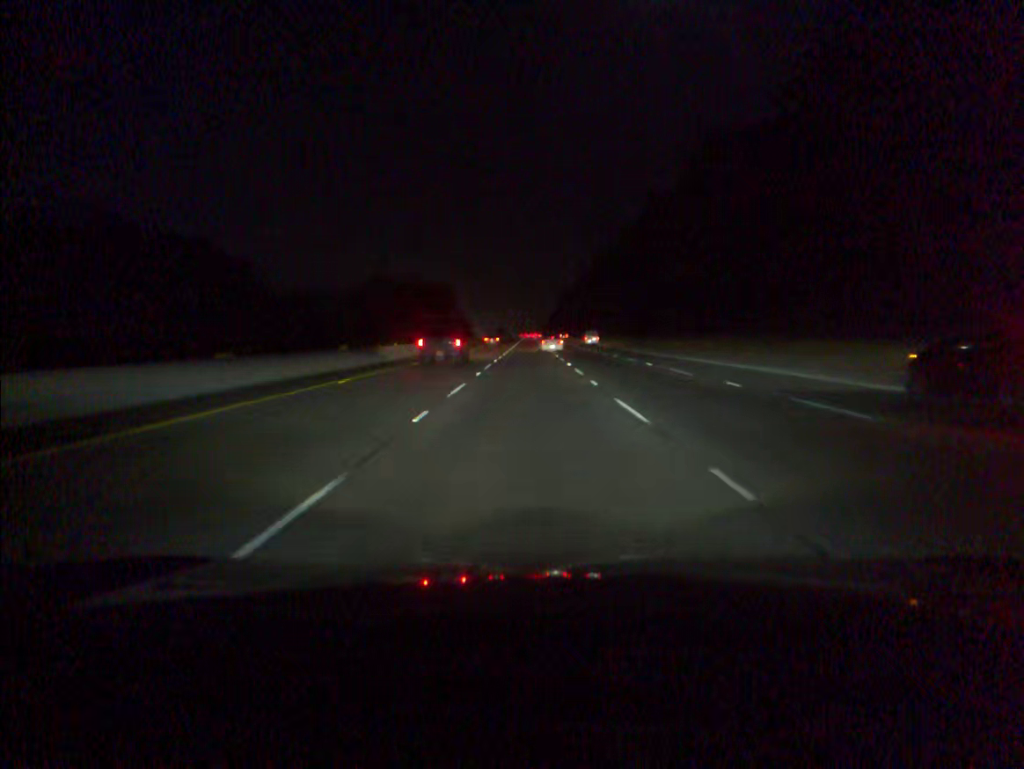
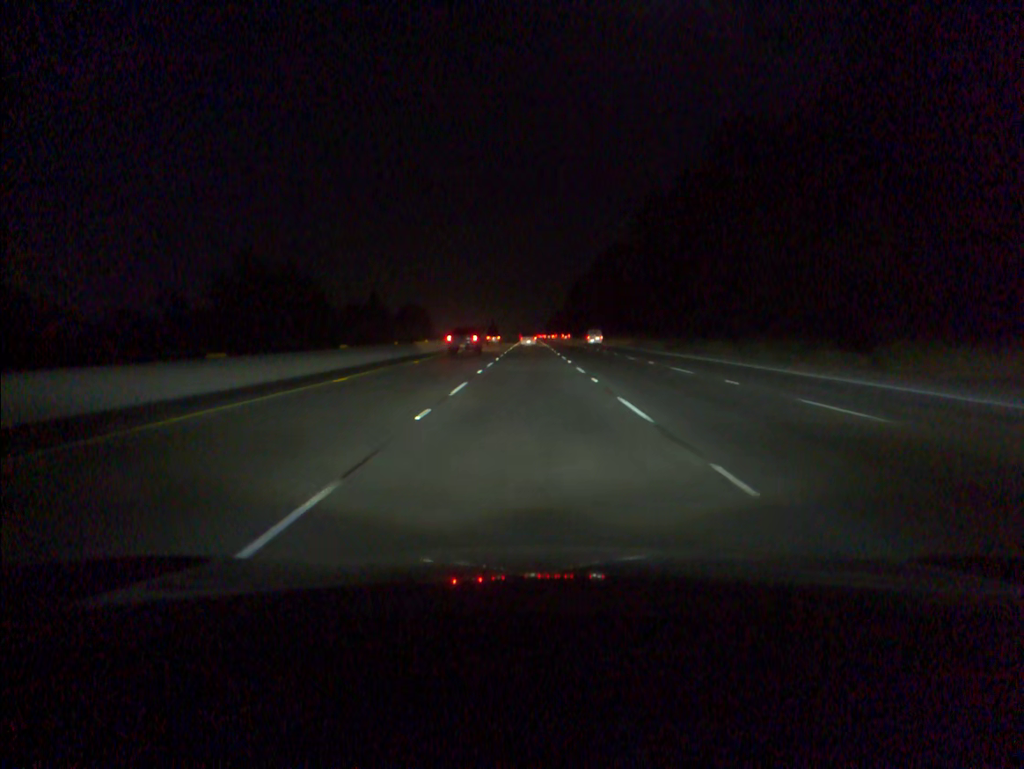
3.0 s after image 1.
(-0.1, +87.8) m; 0°
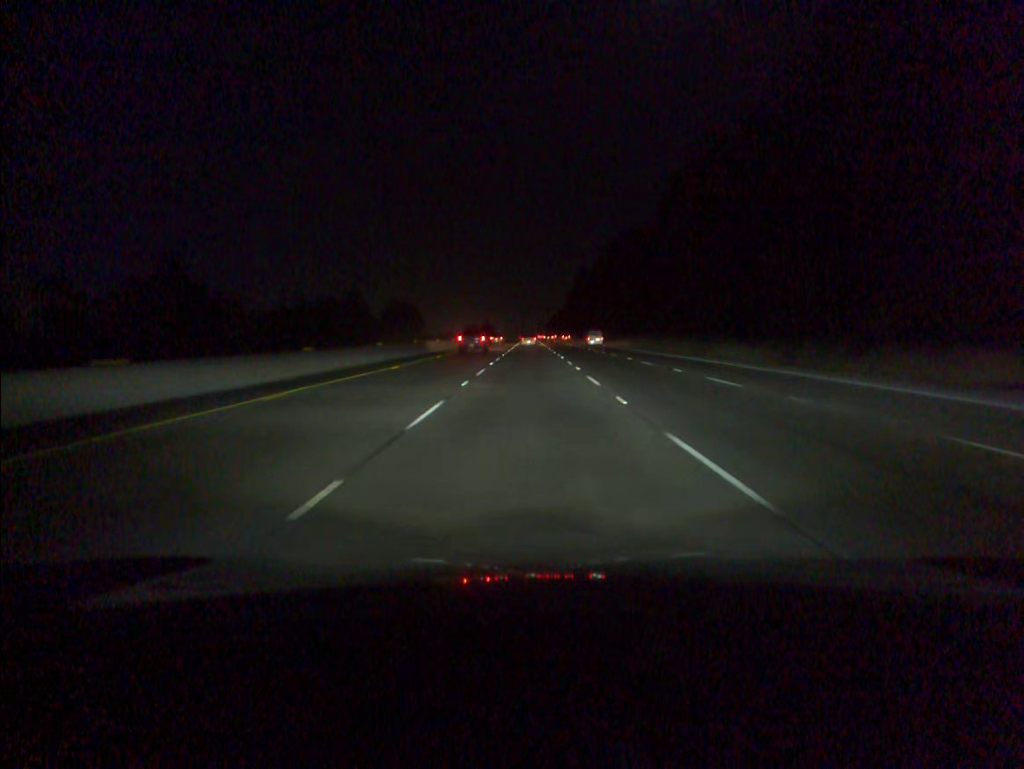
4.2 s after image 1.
(0.0, +35.1) m; 0°
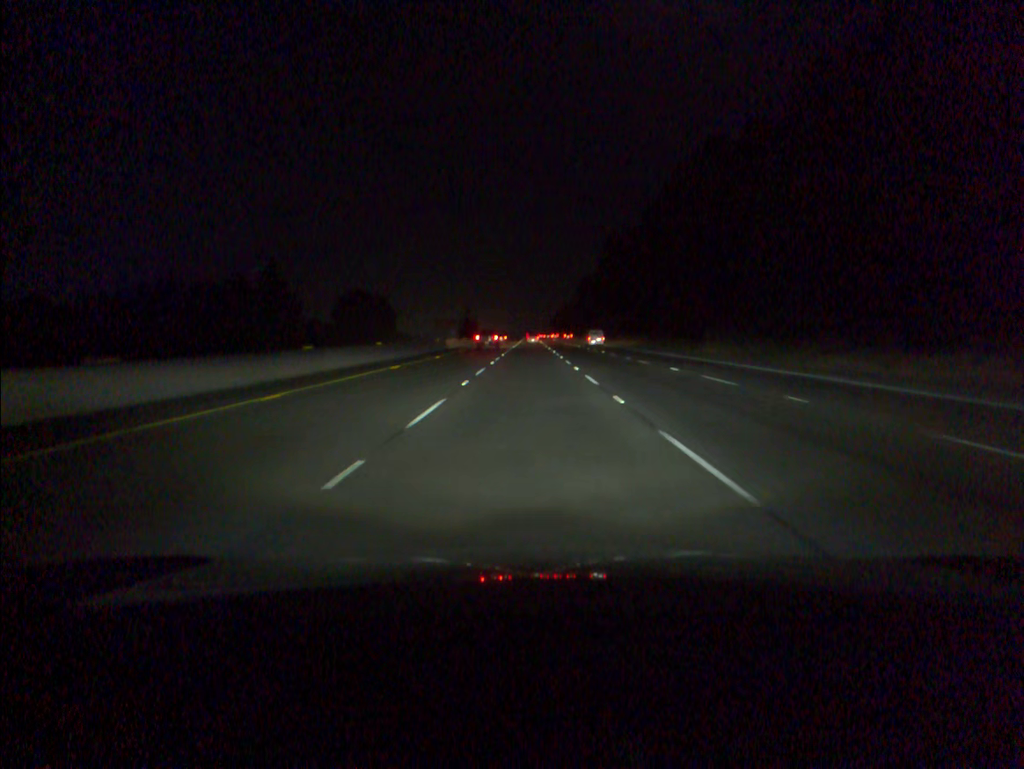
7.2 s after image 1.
(0.0, +87.7) m; 0°
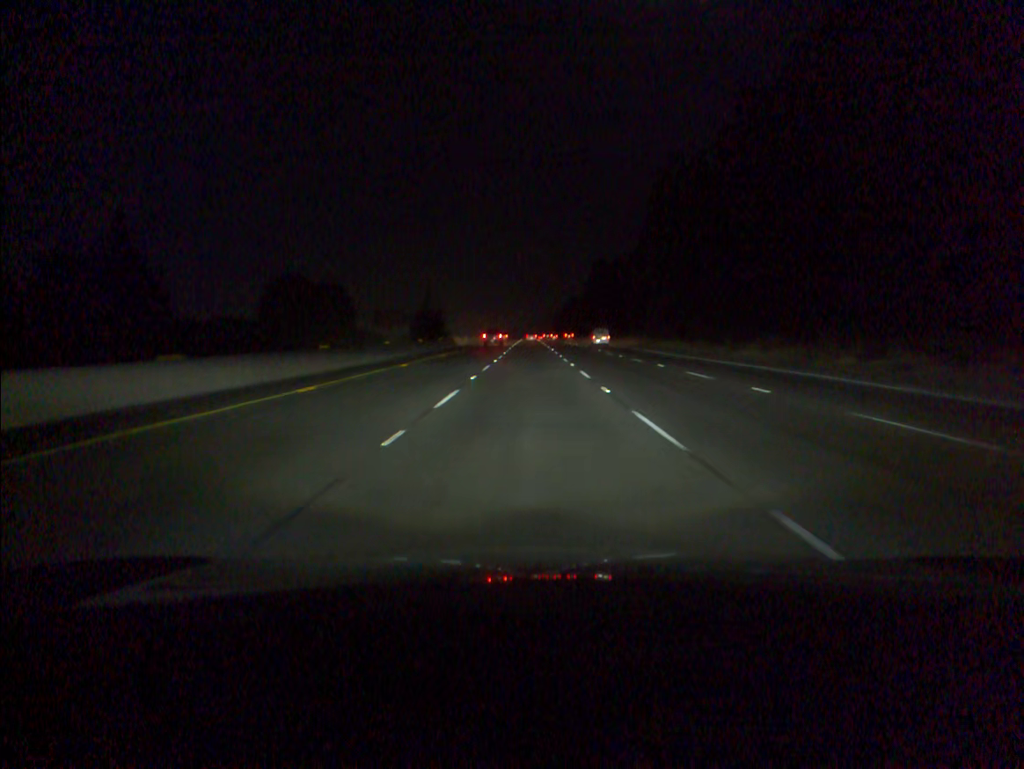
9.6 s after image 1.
(0.0, +70.1) m; 0°
